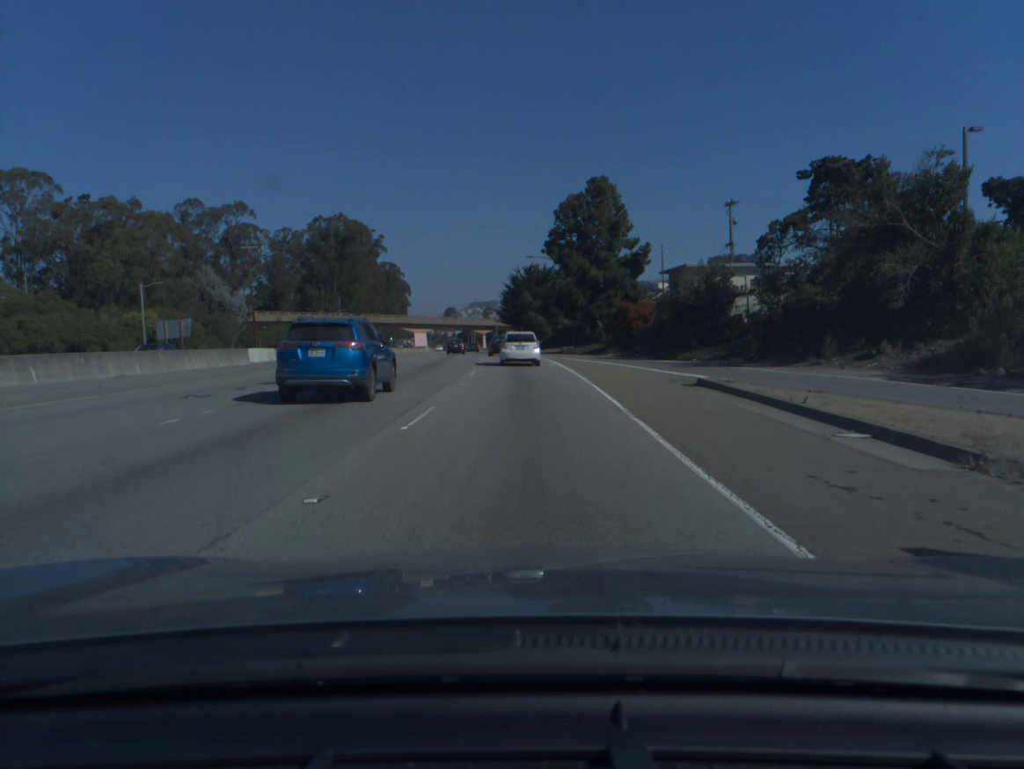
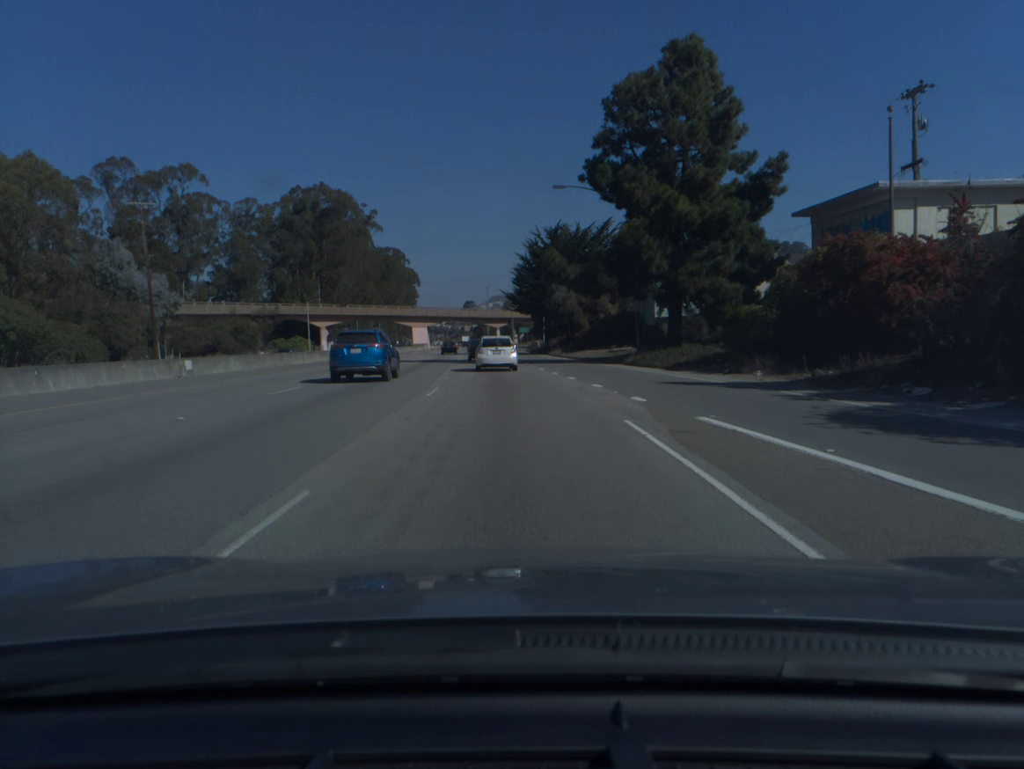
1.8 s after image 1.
(-0.5, +37.0) m; -1°
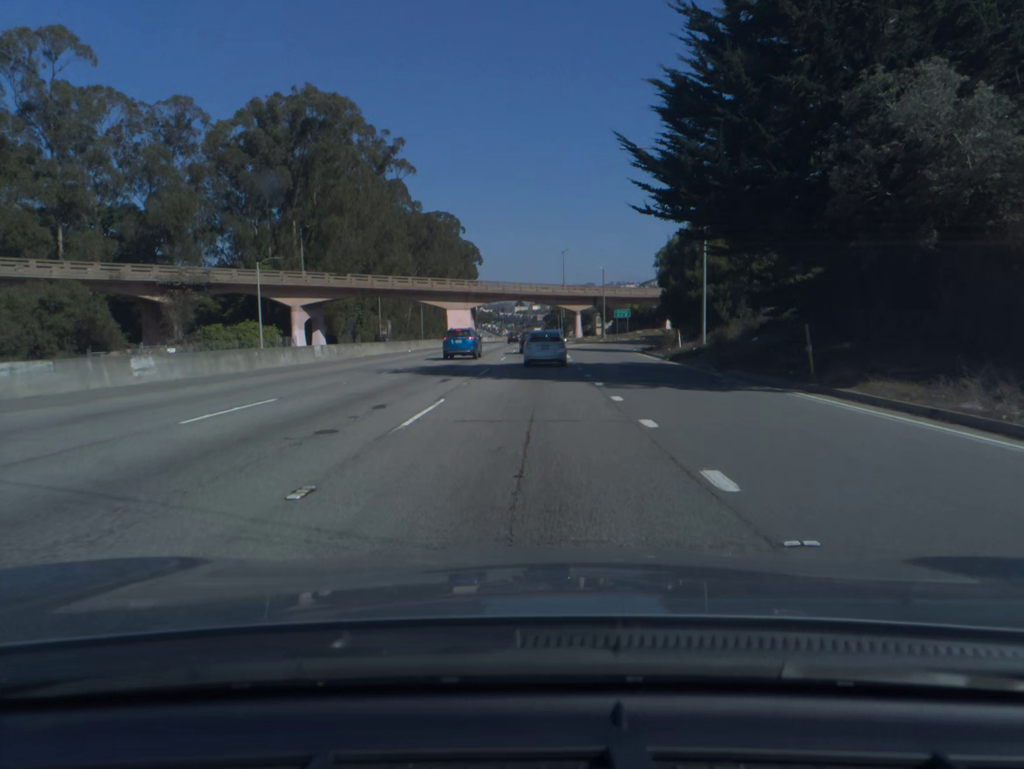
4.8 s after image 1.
(-3.4, +59.2) m; -6°
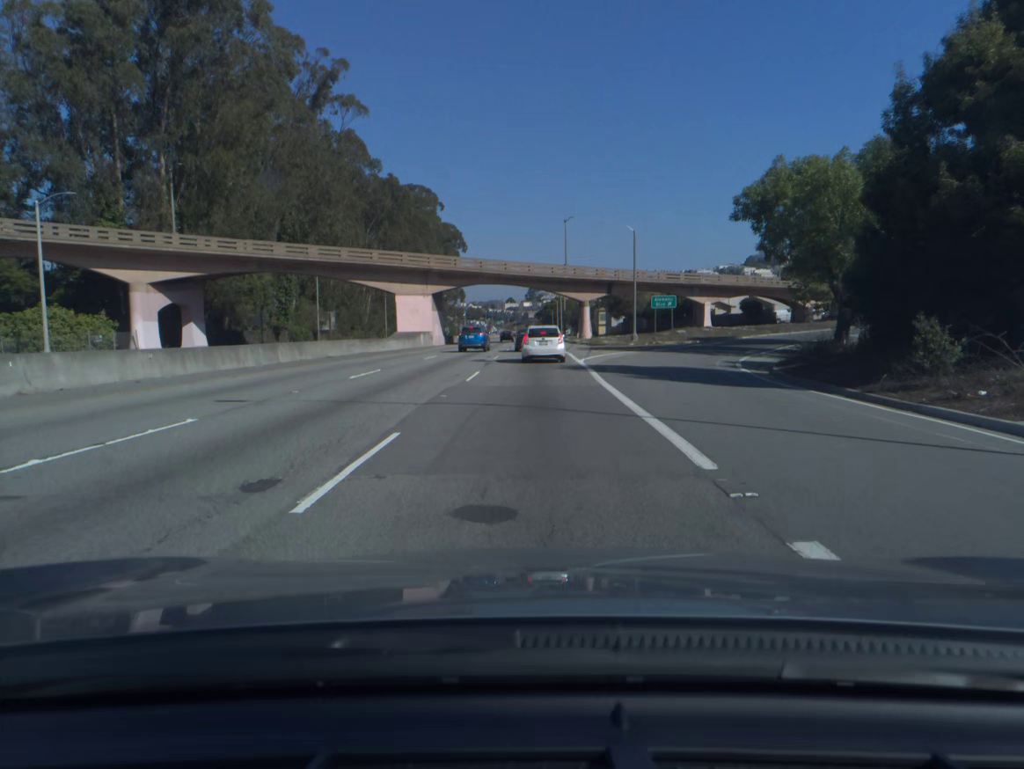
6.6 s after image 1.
(+0.1, +34.3) m; +1°
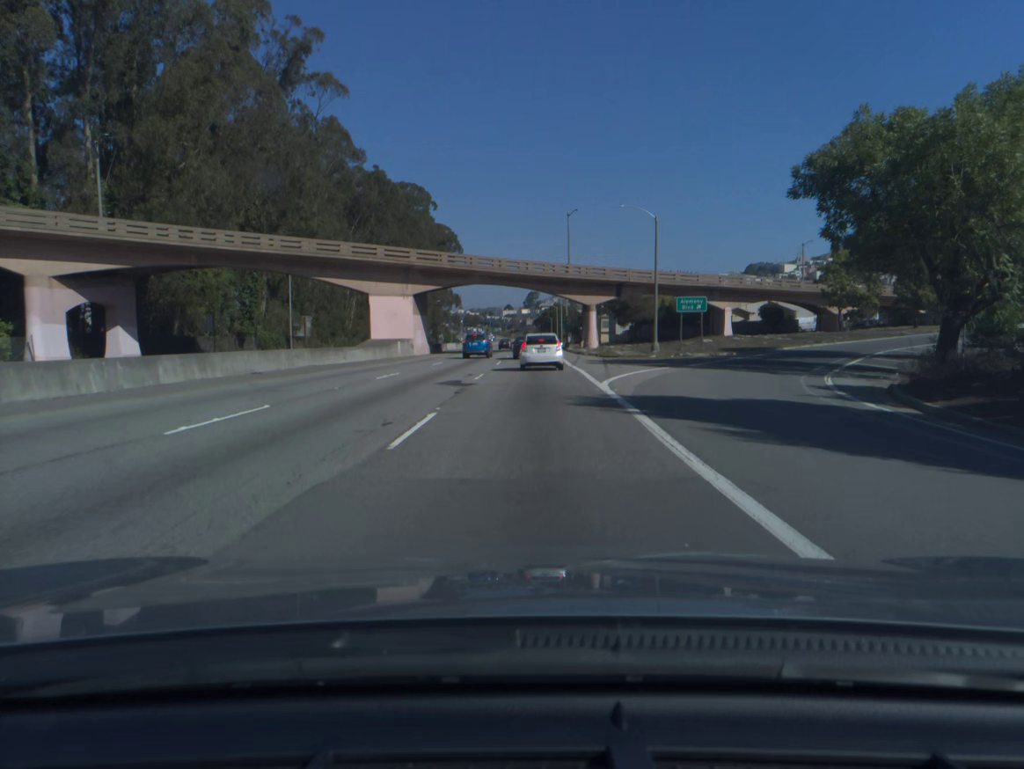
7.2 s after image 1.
(0.0, +11.2) m; 0°
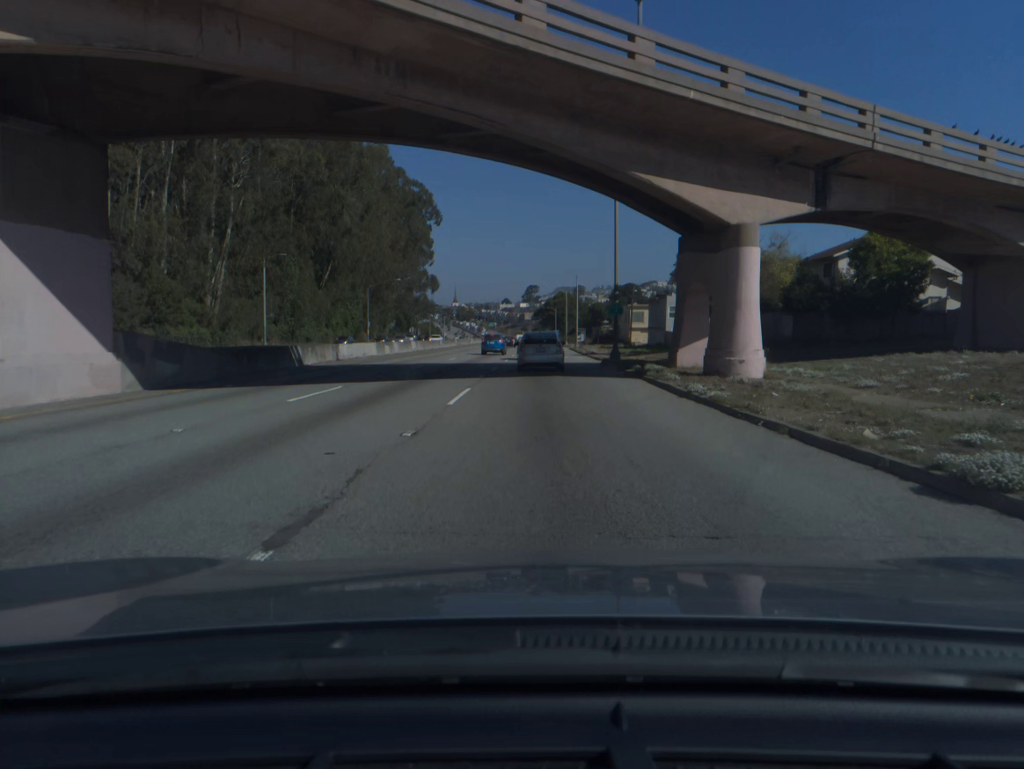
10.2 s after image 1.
(+0.2, +54.0) m; 0°
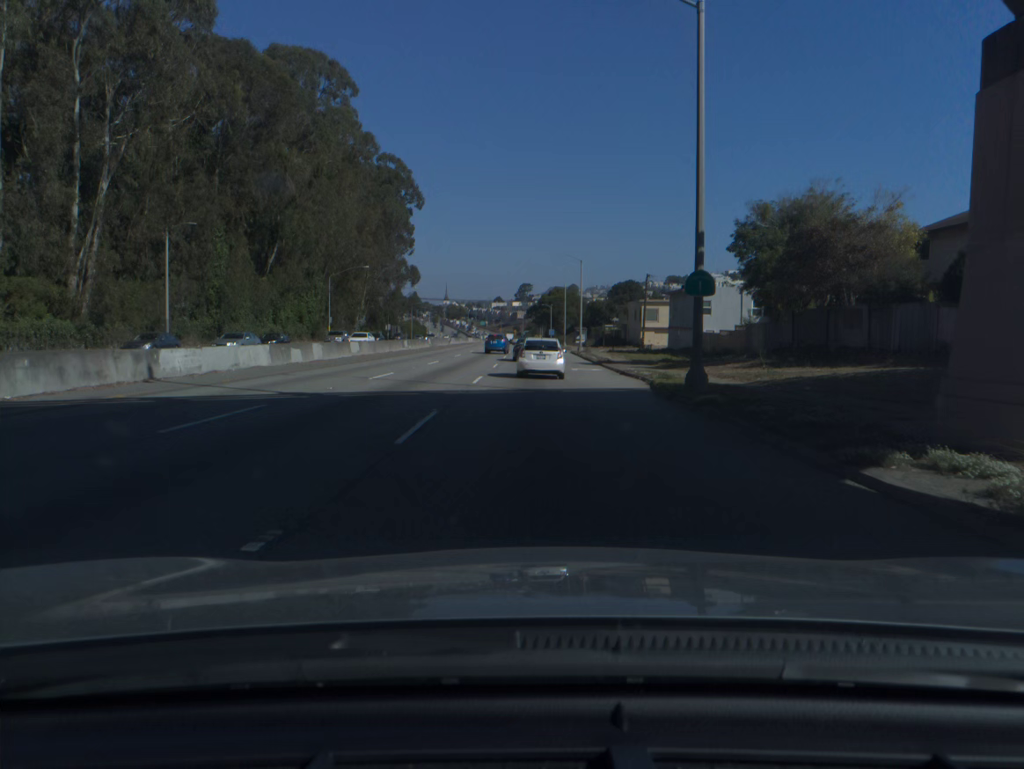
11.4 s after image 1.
(+0.1, +20.2) m; 0°
